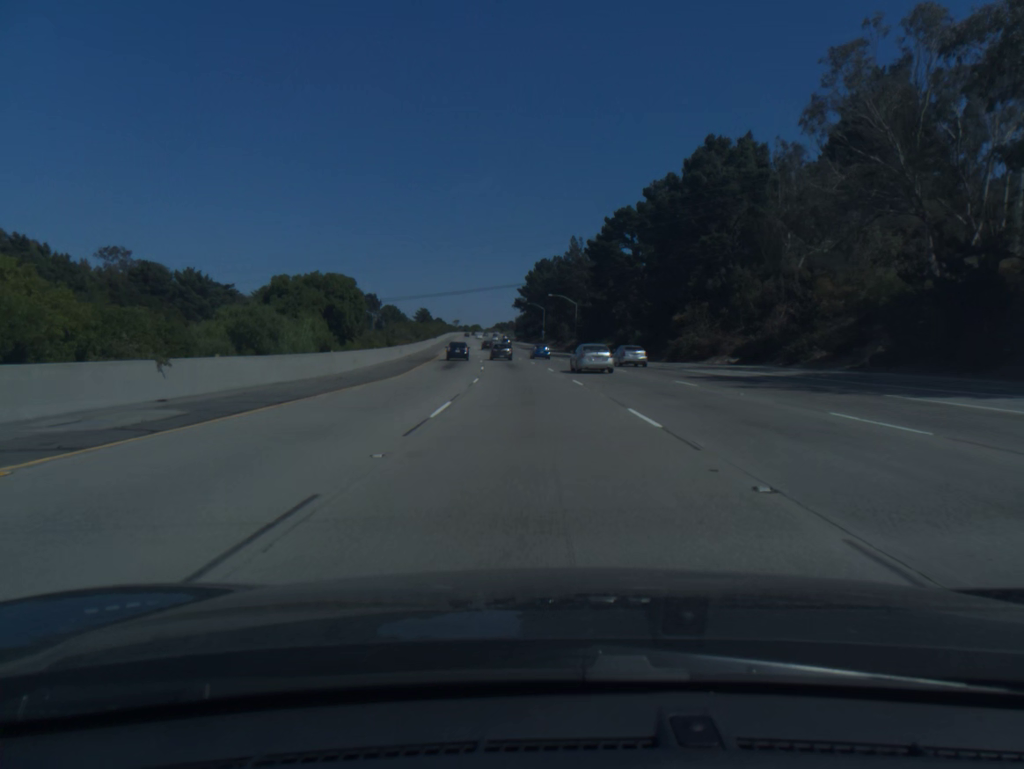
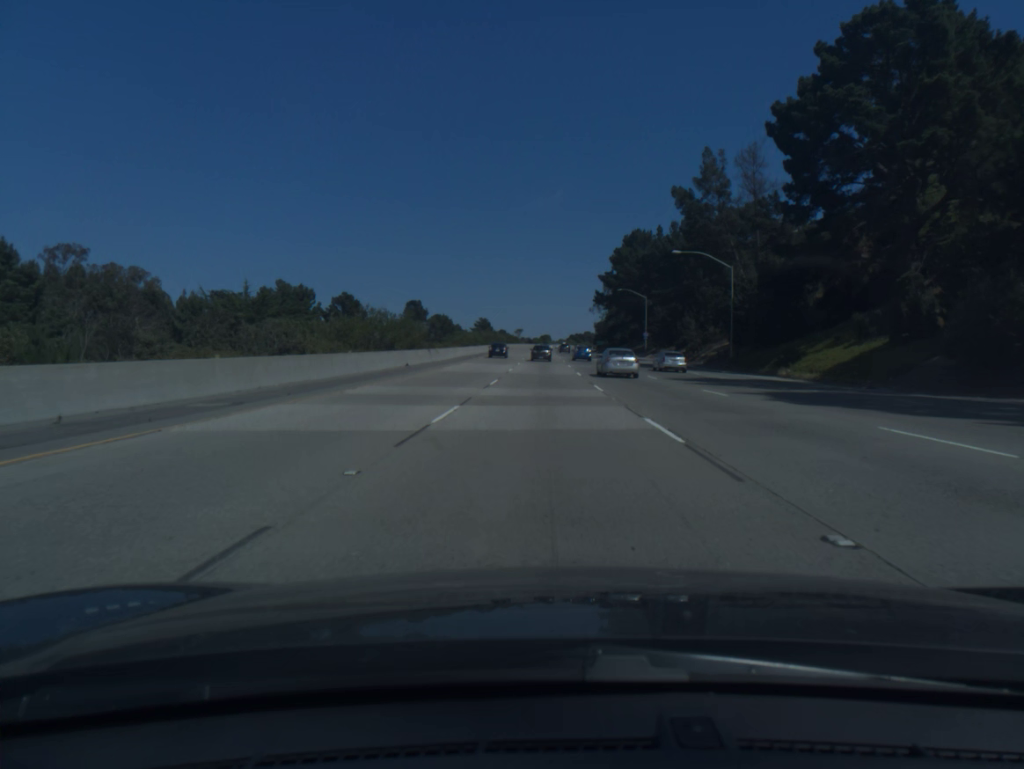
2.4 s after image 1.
(-3.9, +74.4) m; -5°
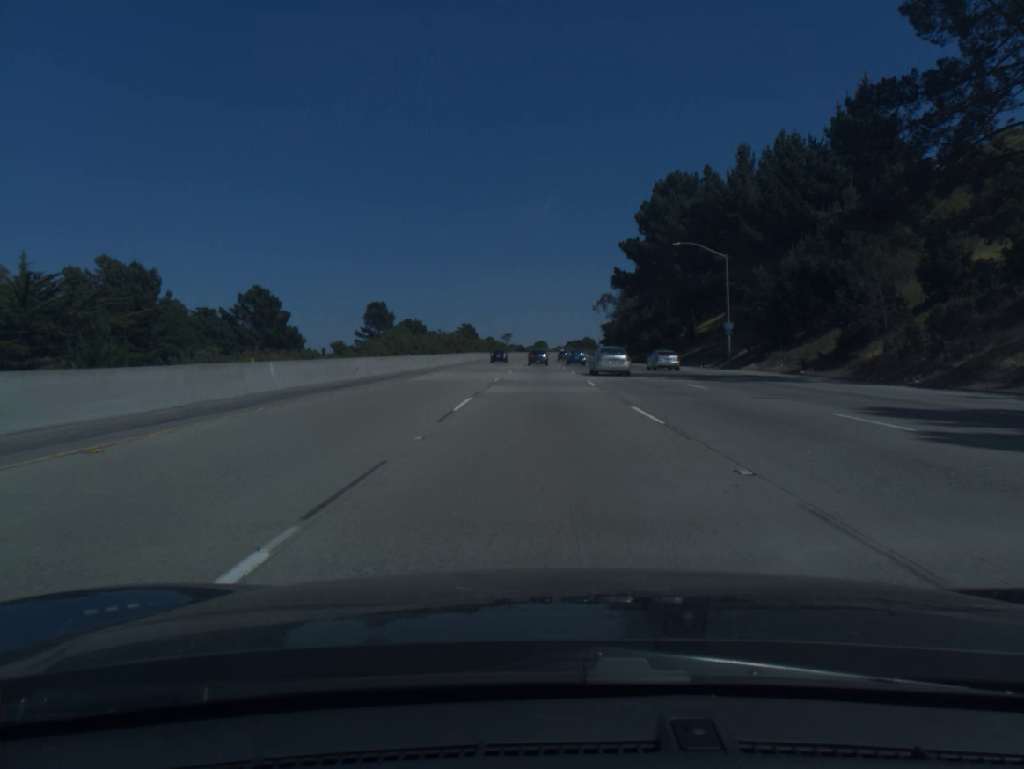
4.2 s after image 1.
(-0.1, +55.8) m; 0°
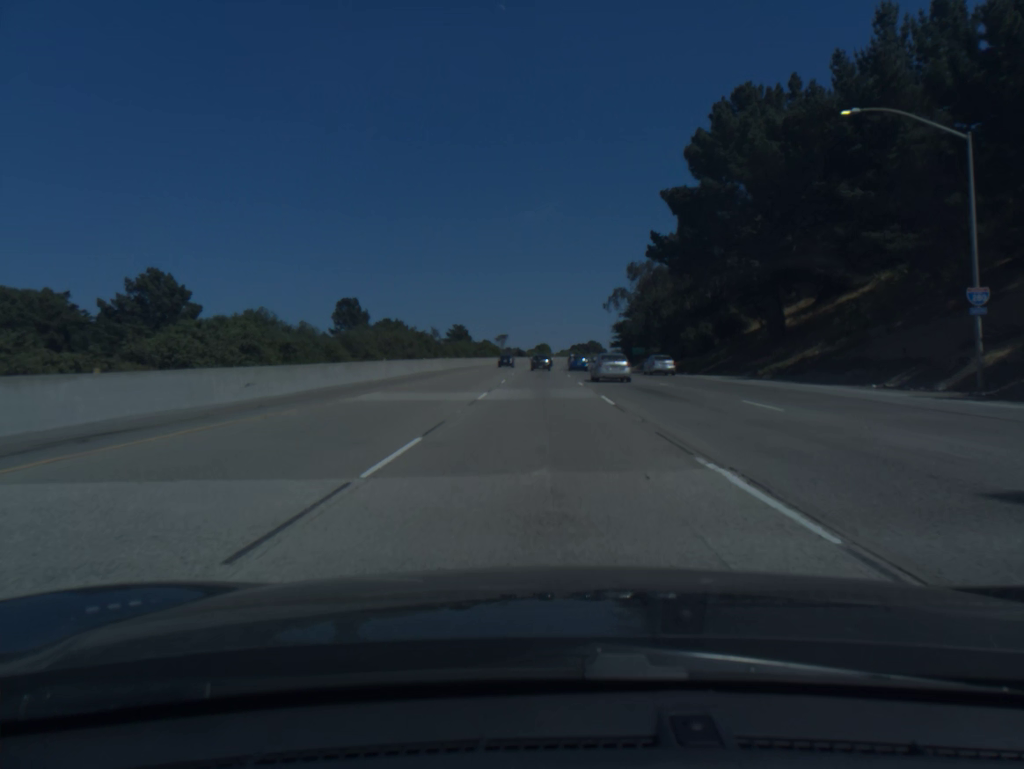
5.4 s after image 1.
(0.0, +37.3) m; 0°
